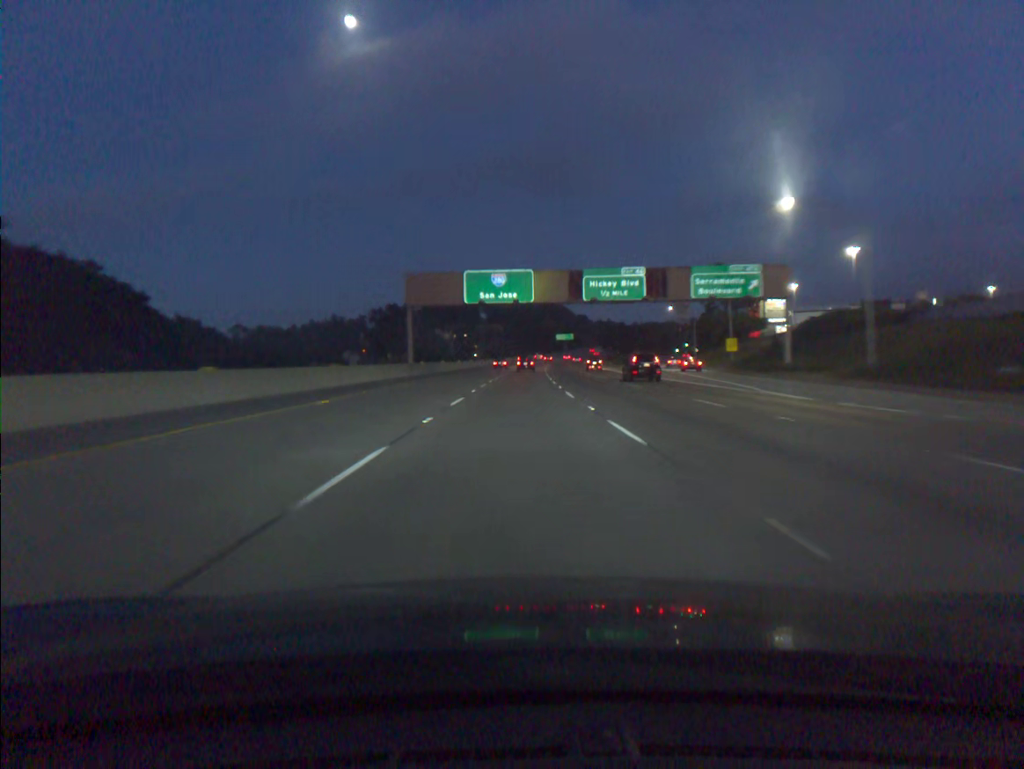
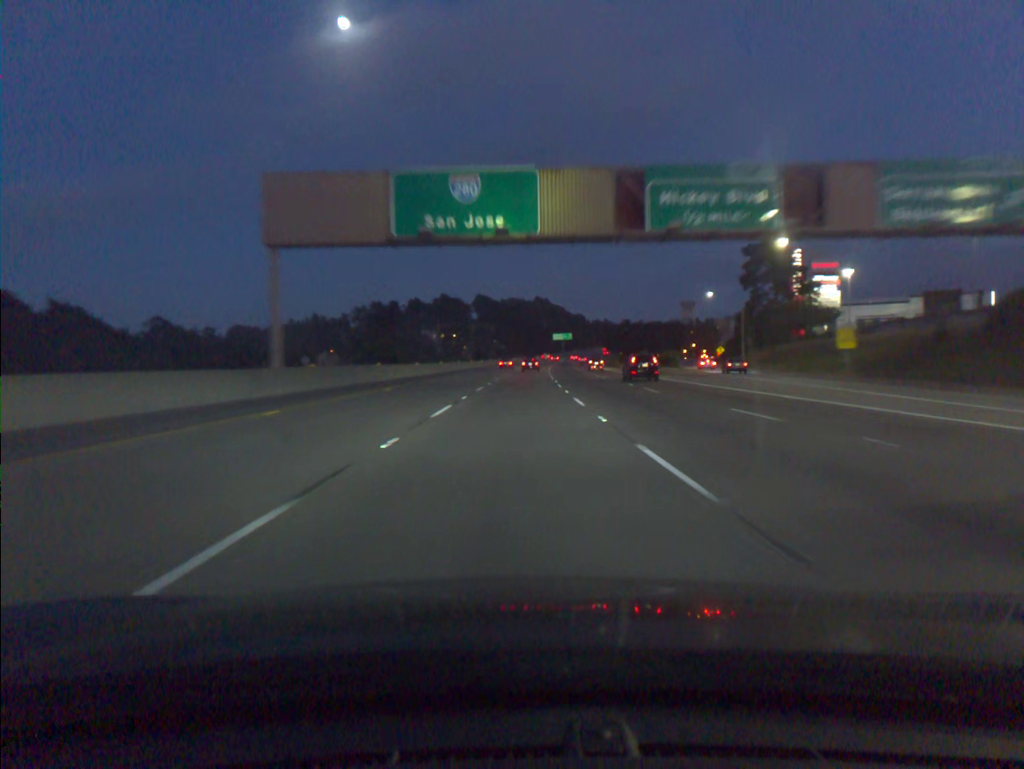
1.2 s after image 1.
(+0.2, +33.7) m; +1°
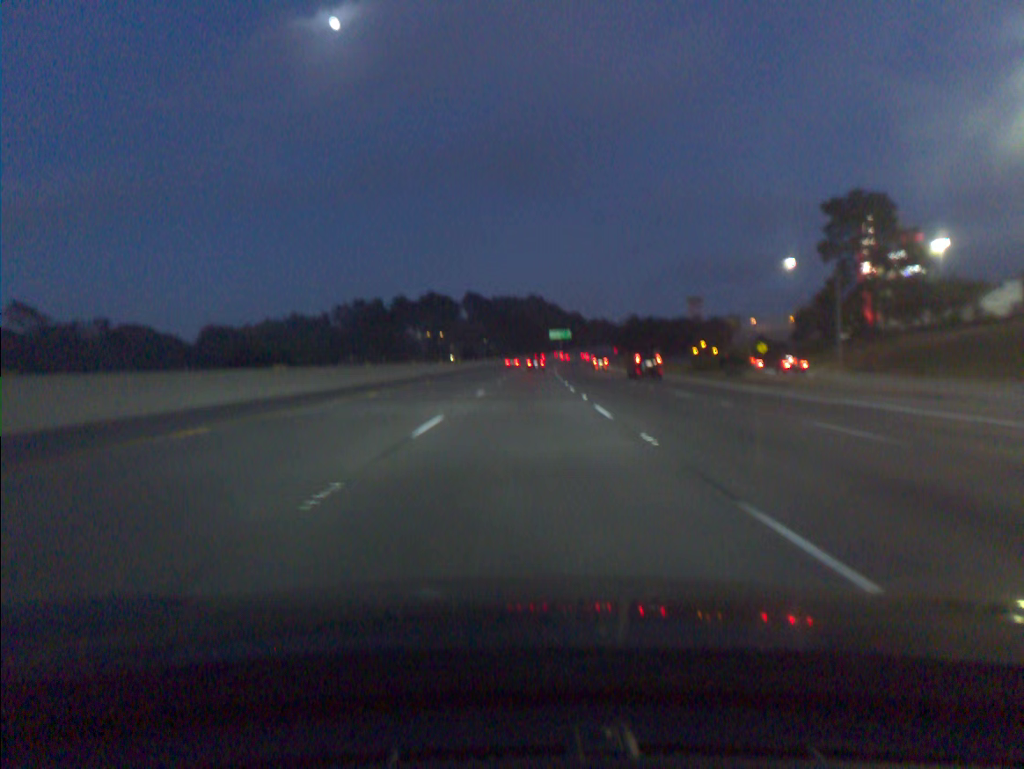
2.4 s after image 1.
(+0.2, +34.1) m; +1°
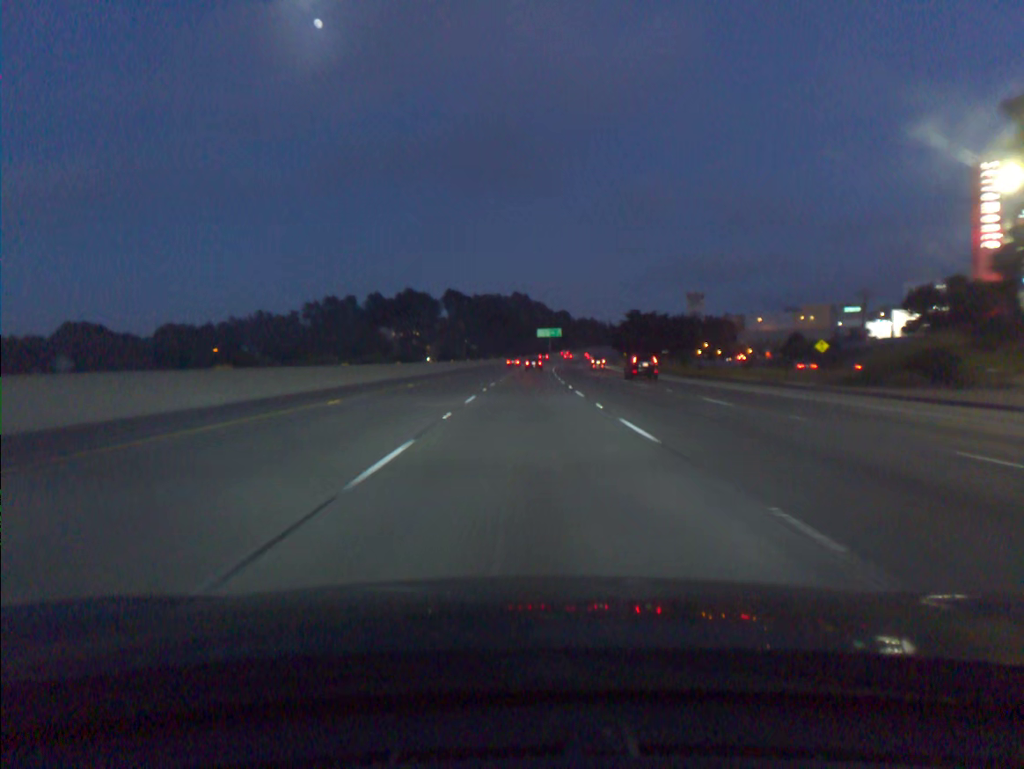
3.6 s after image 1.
(+0.3, +34.5) m; +1°
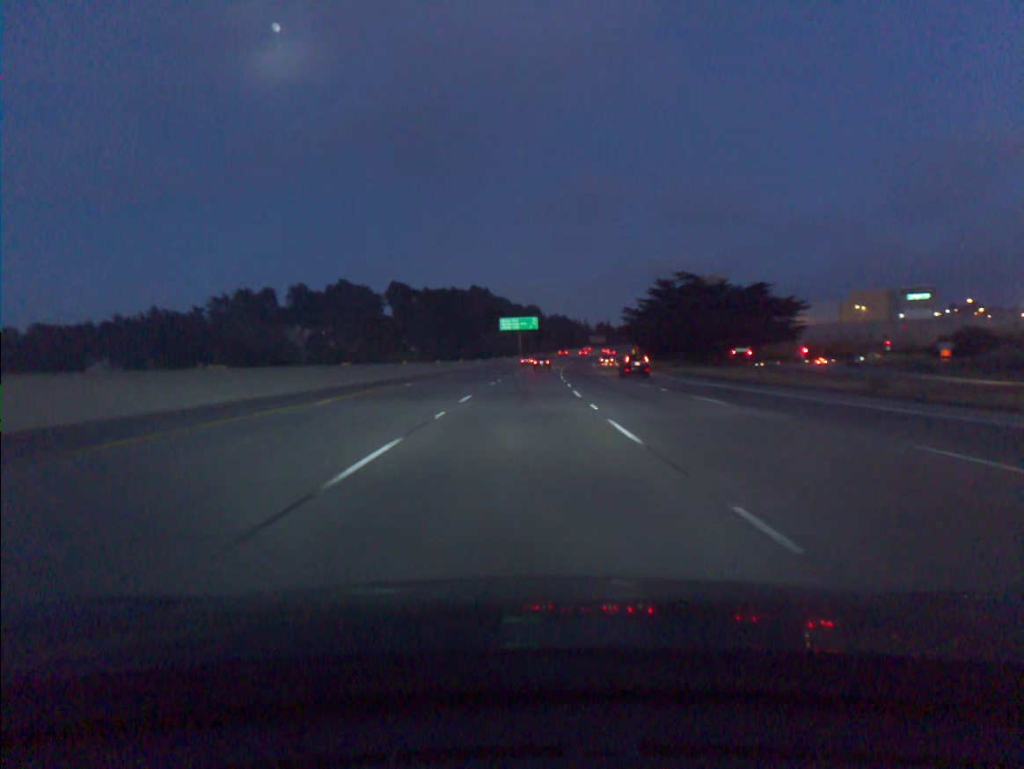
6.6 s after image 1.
(+2.2, +87.7) m; +3°
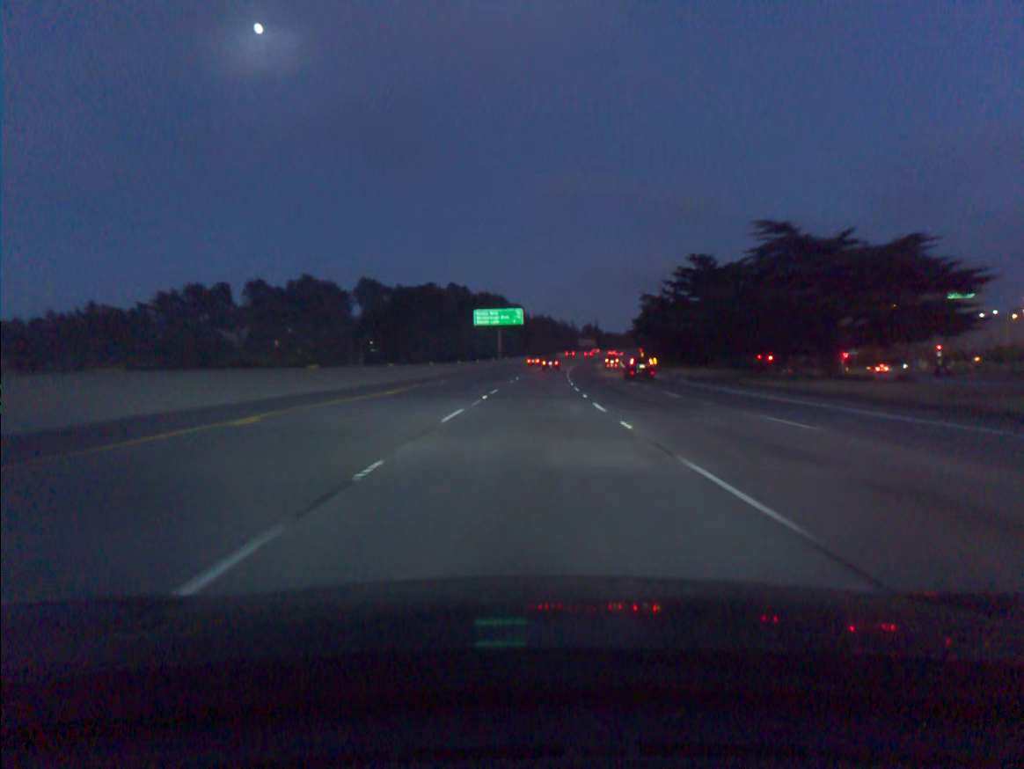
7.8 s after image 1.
(+0.3, +35.6) m; +1°
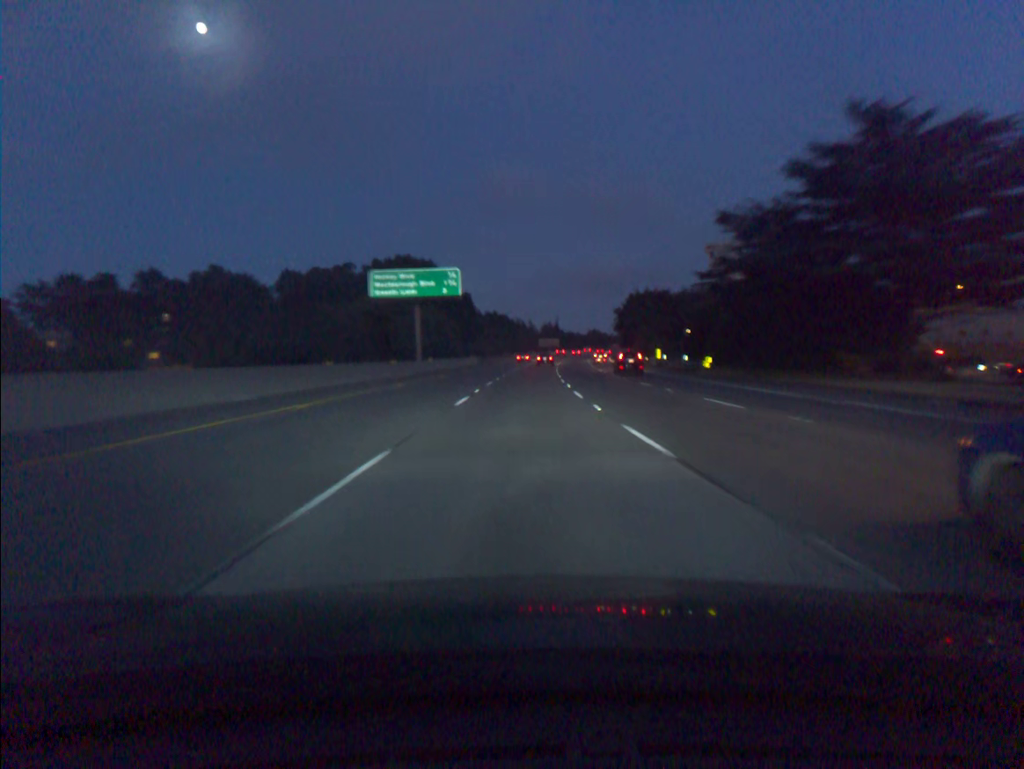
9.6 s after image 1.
(+1.6, +54.0) m; +3°
